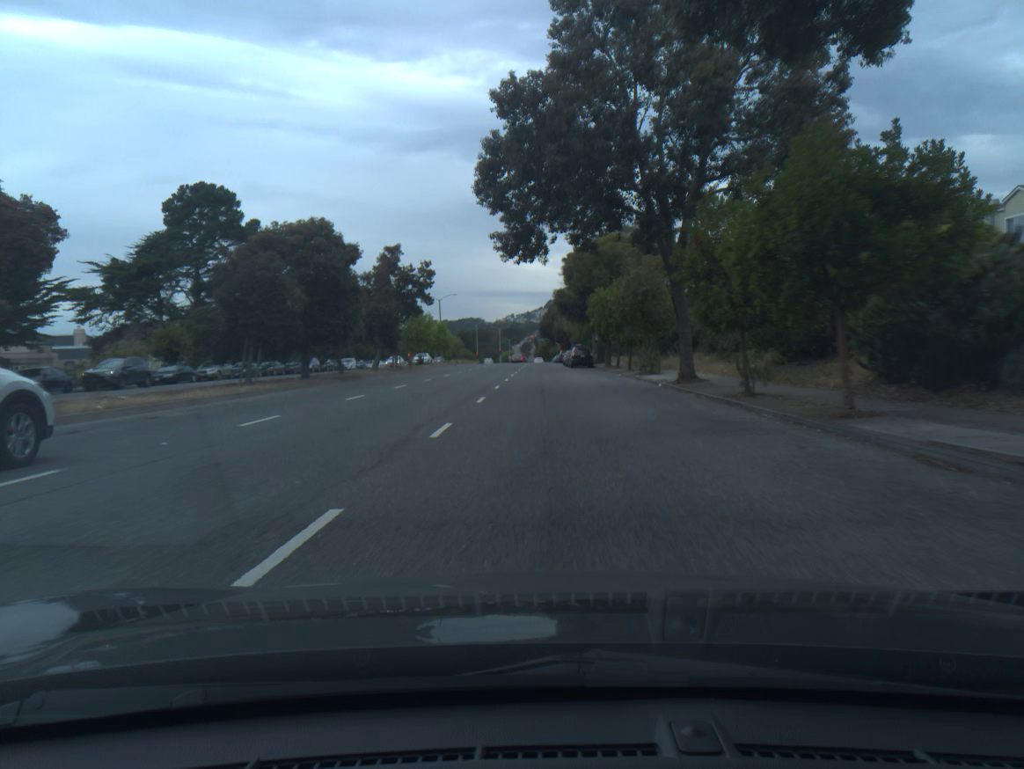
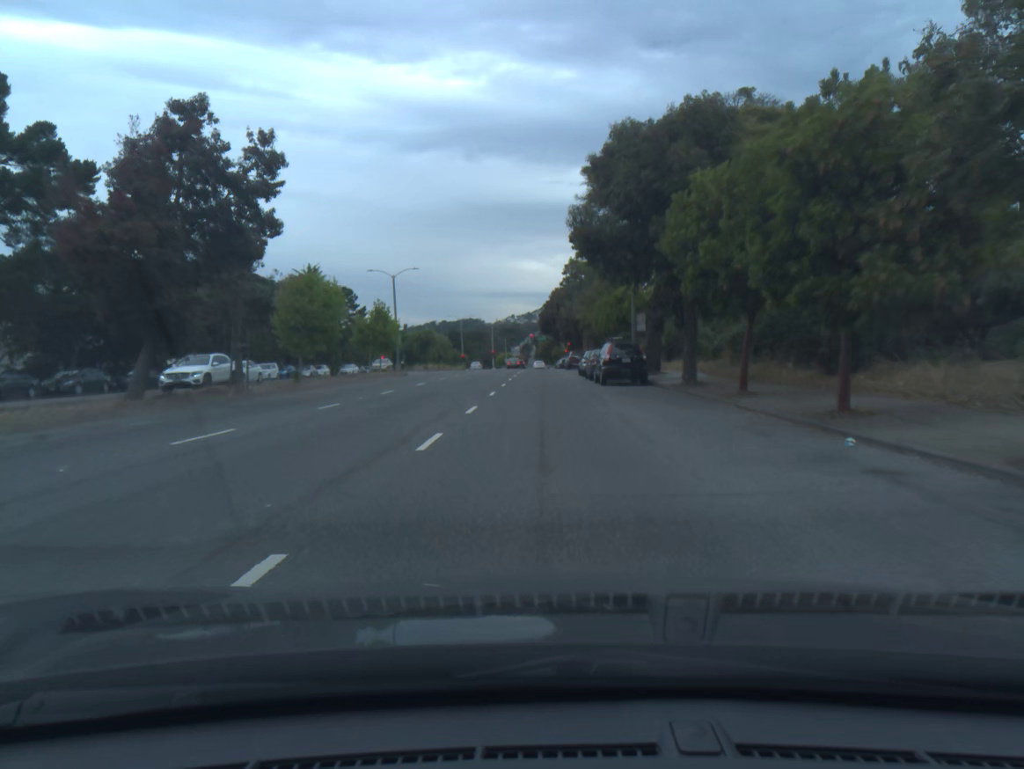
(0.0, +31.5) m; 0°
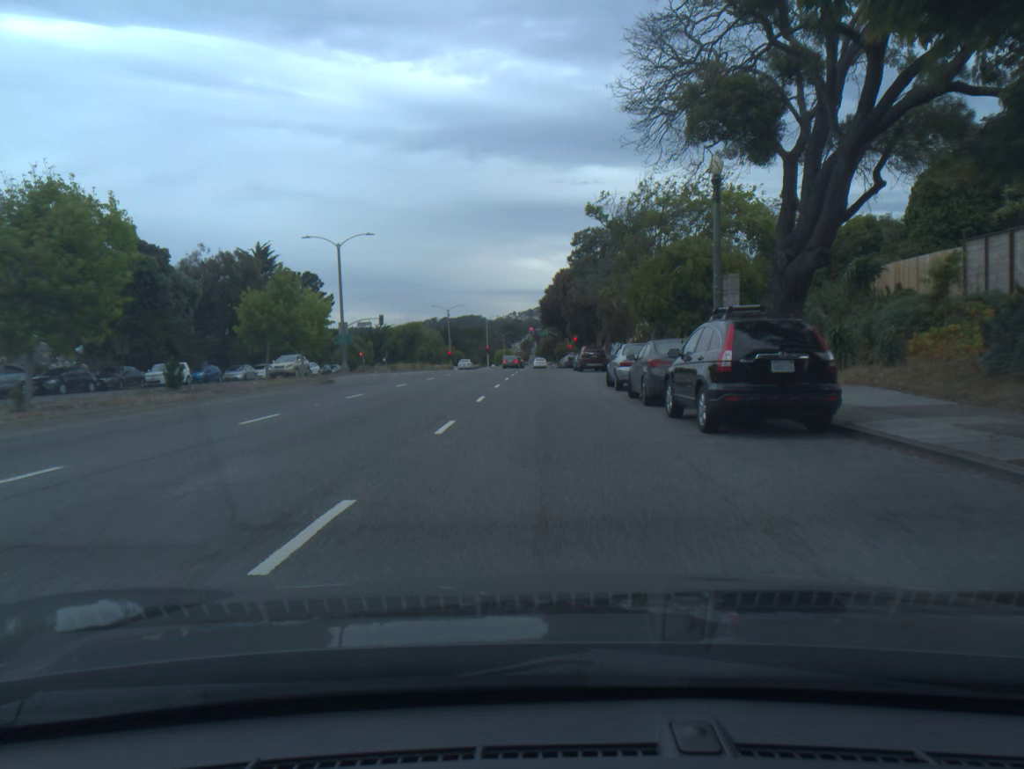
(0.0, +19.6) m; 0°
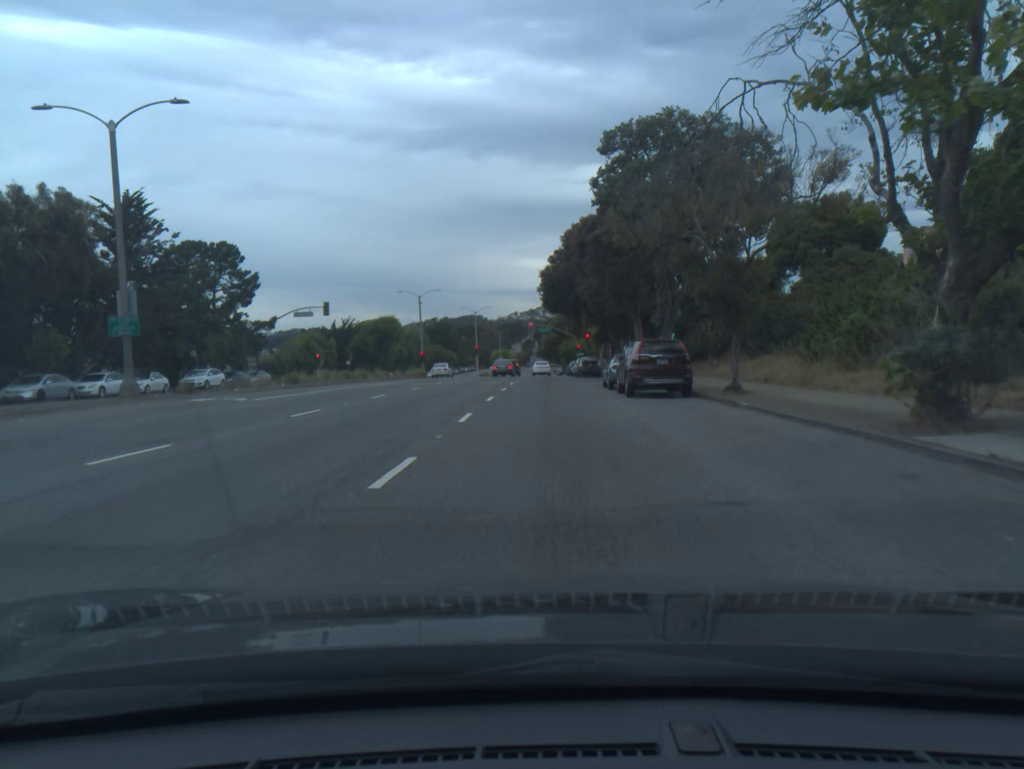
(0.0, +26.9) m; 0°
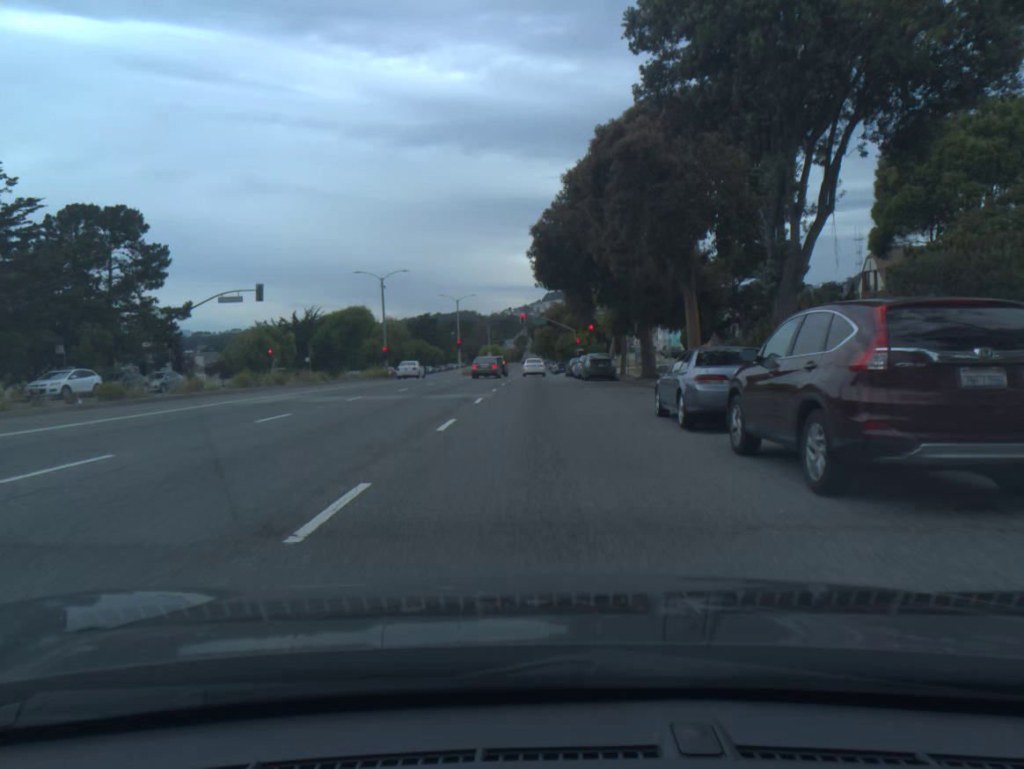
(+0.1, +16.1) m; 0°
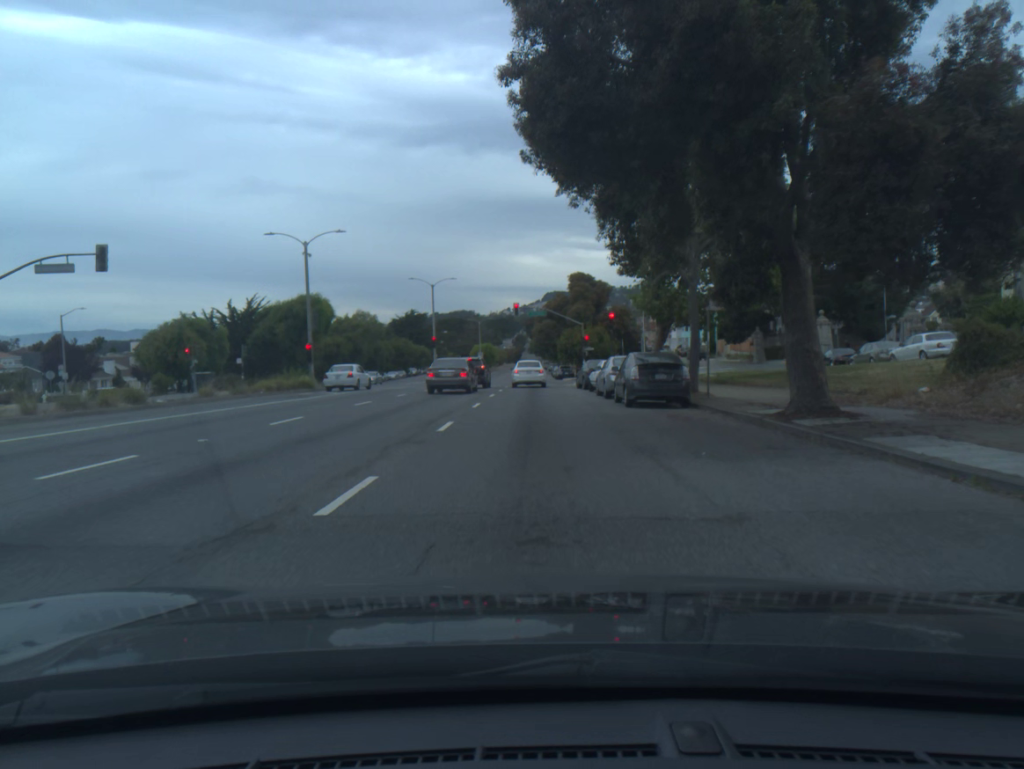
(0.0, +21.2) m; 0°
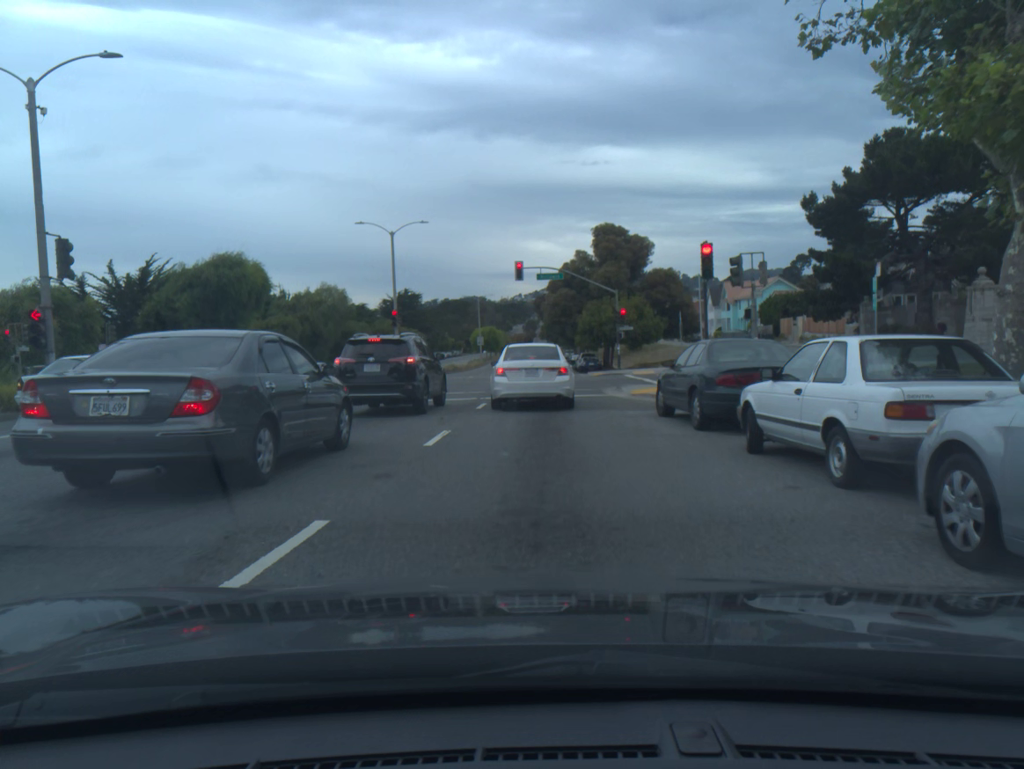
(-0.3, +25.2) m; -1°
